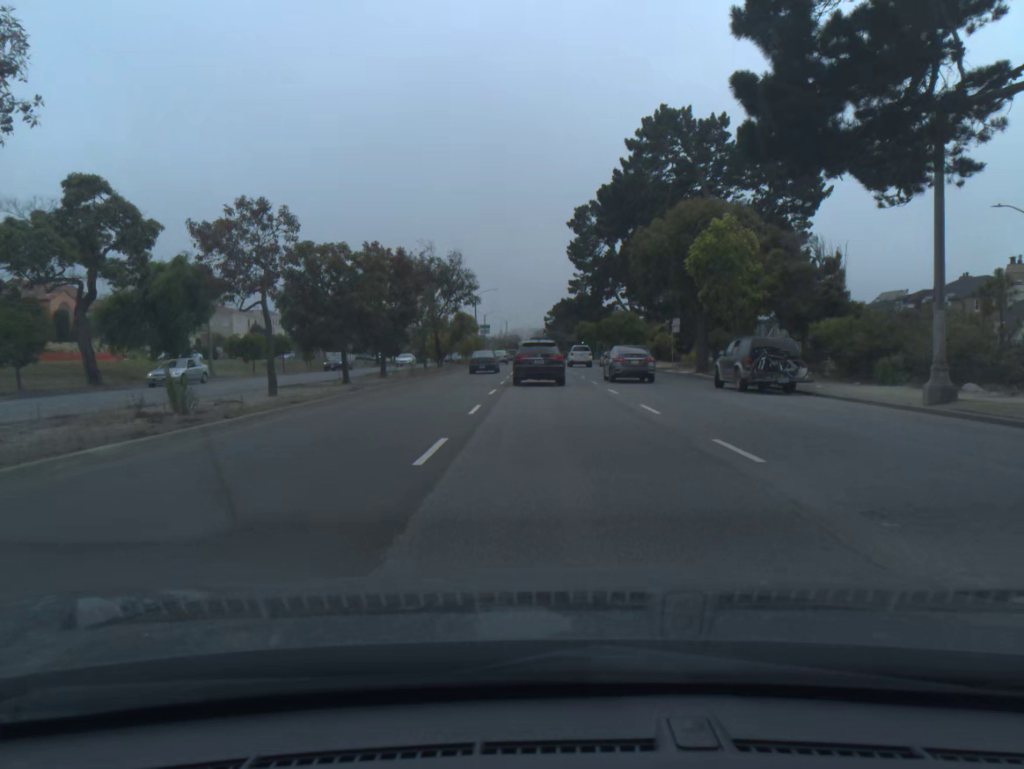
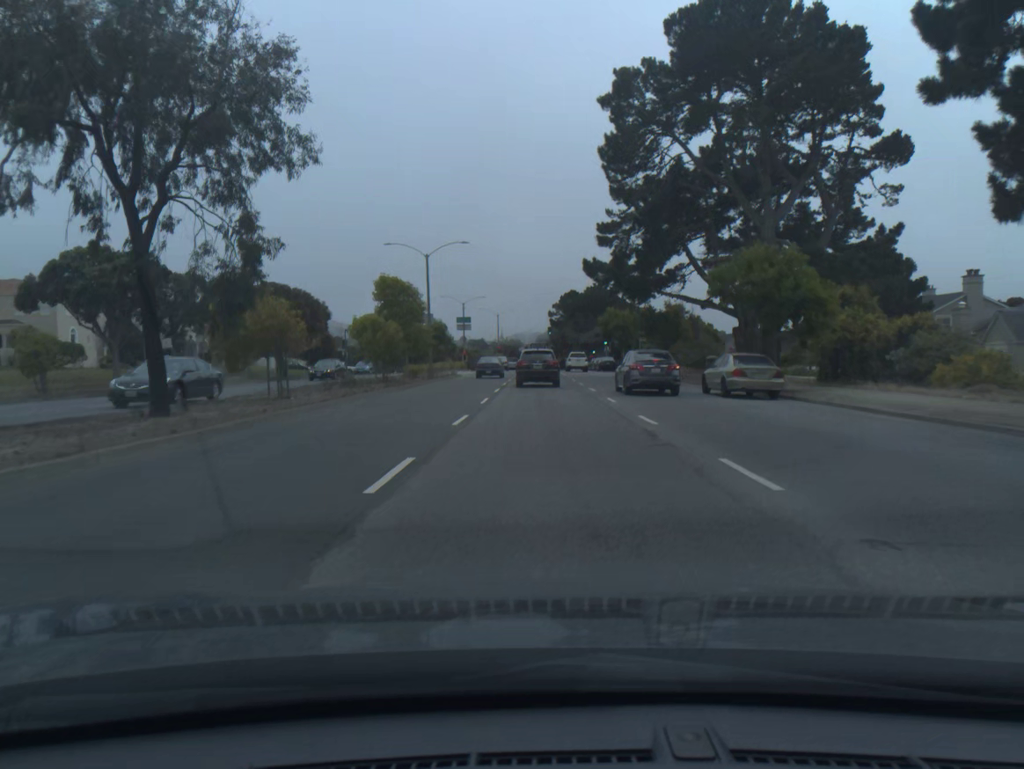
(-0.2, +44.8) m; 0°
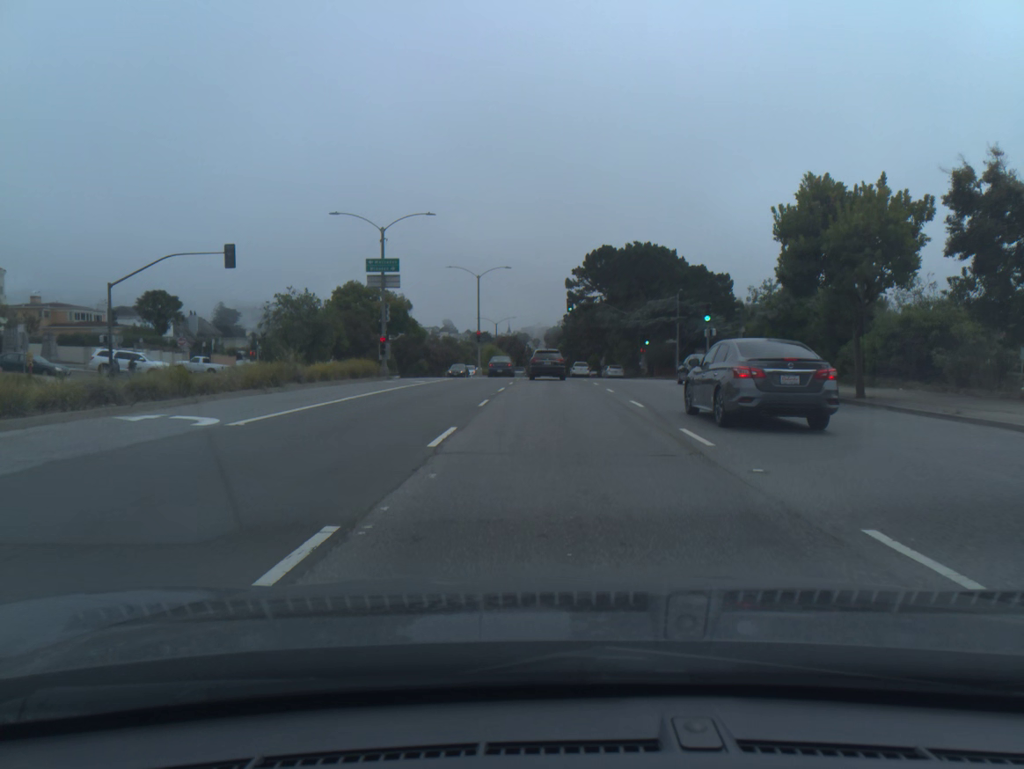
(-0.2, +55.0) m; 0°
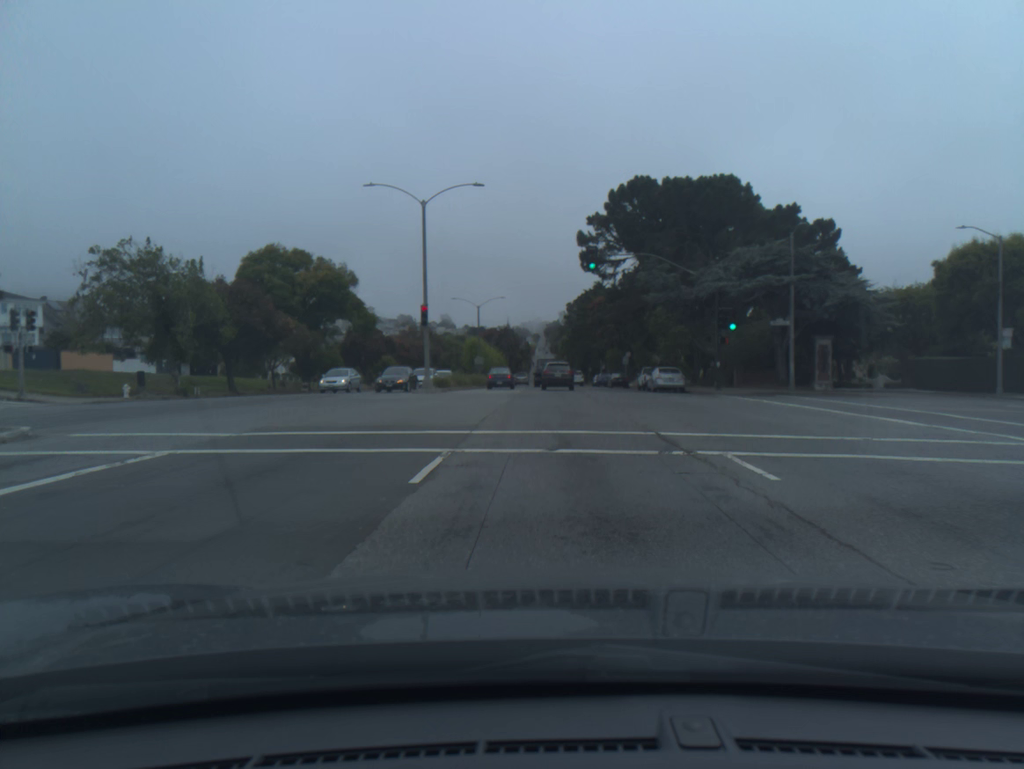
(-0.1, +33.1) m; 0°
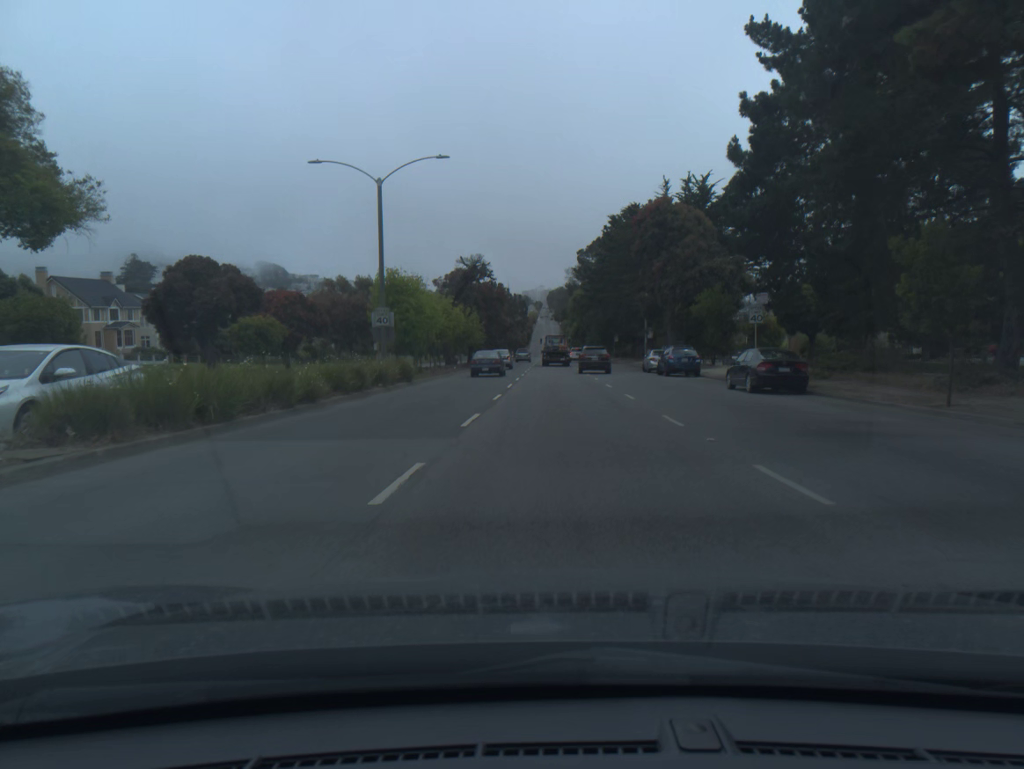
(+0.1, +49.5) m; 0°
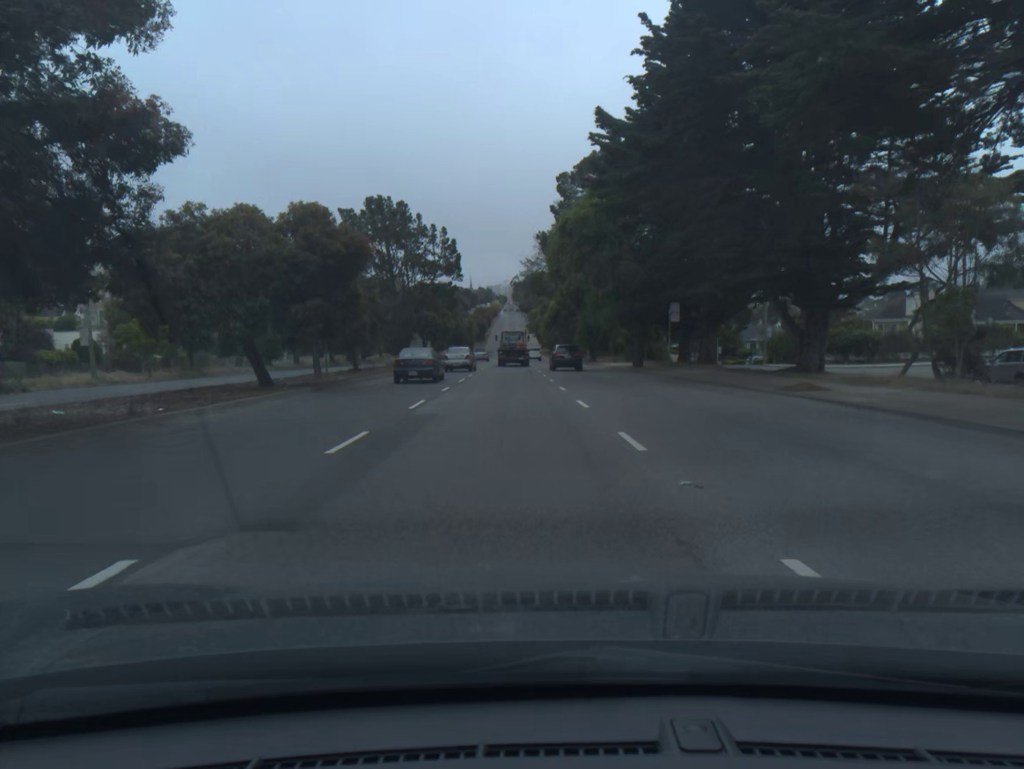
(+1.0, +63.1) m; +2°
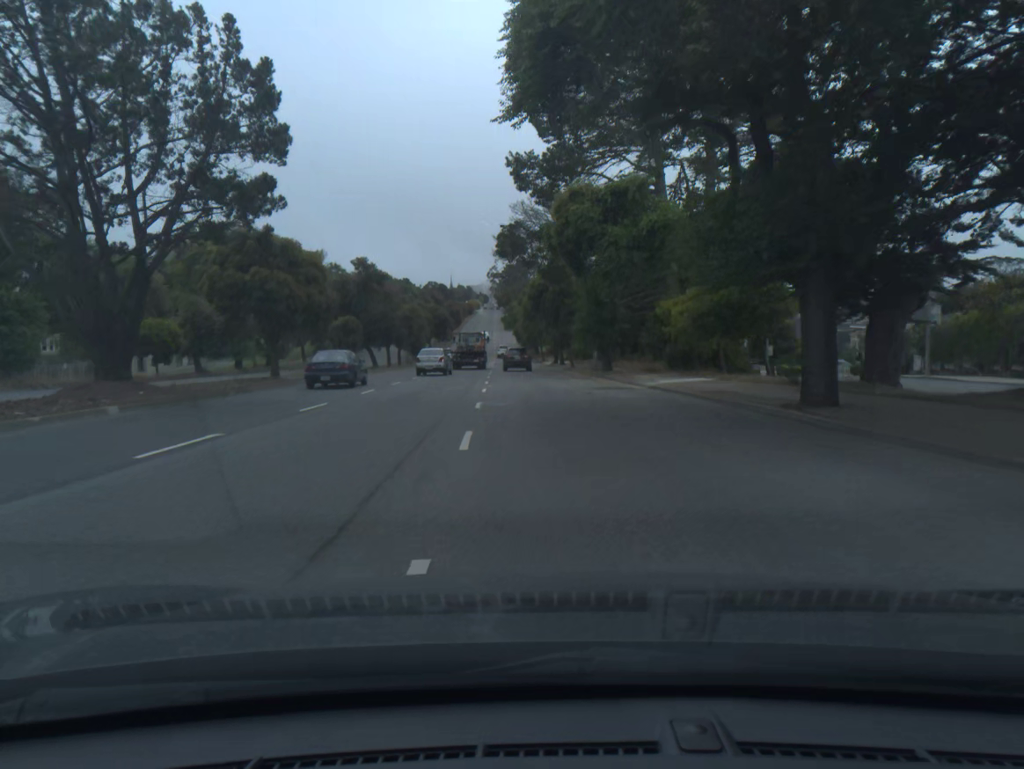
(+0.6, +36.3) m; +1°
